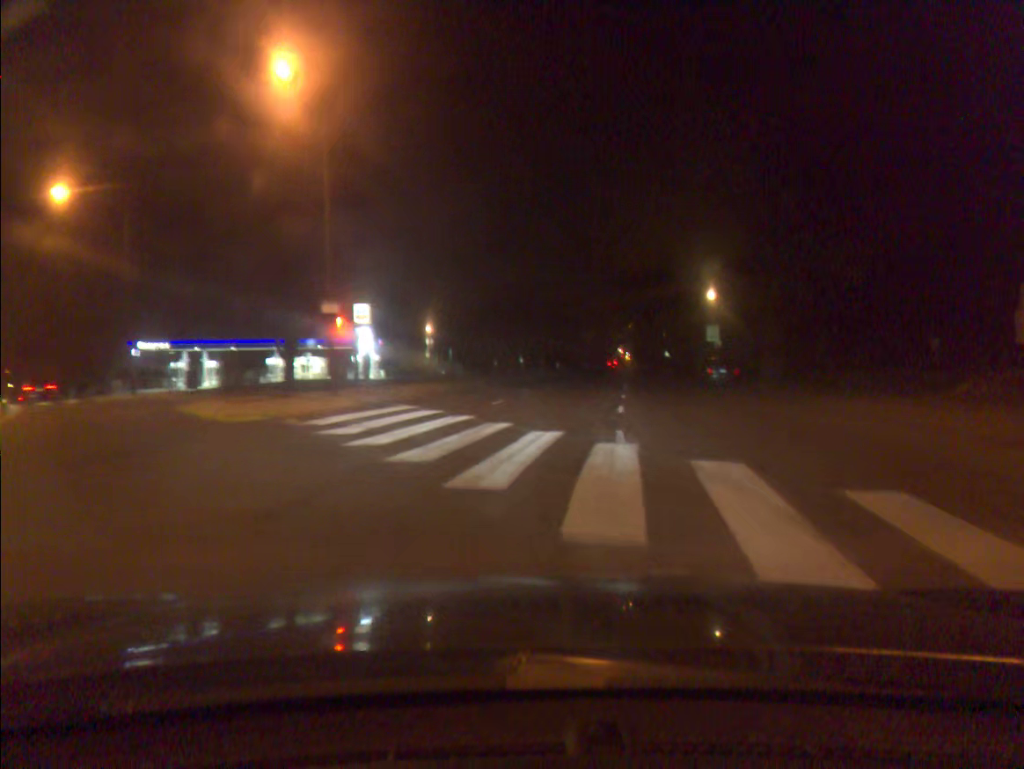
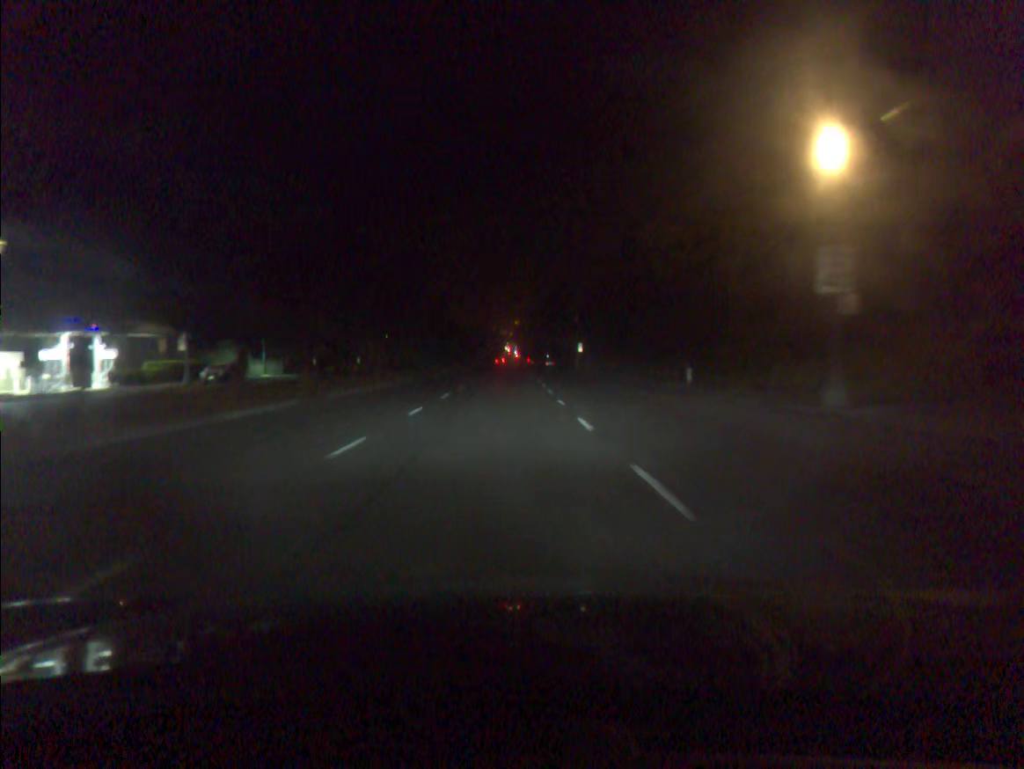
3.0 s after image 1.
(+4.0, +41.3) m; +8°
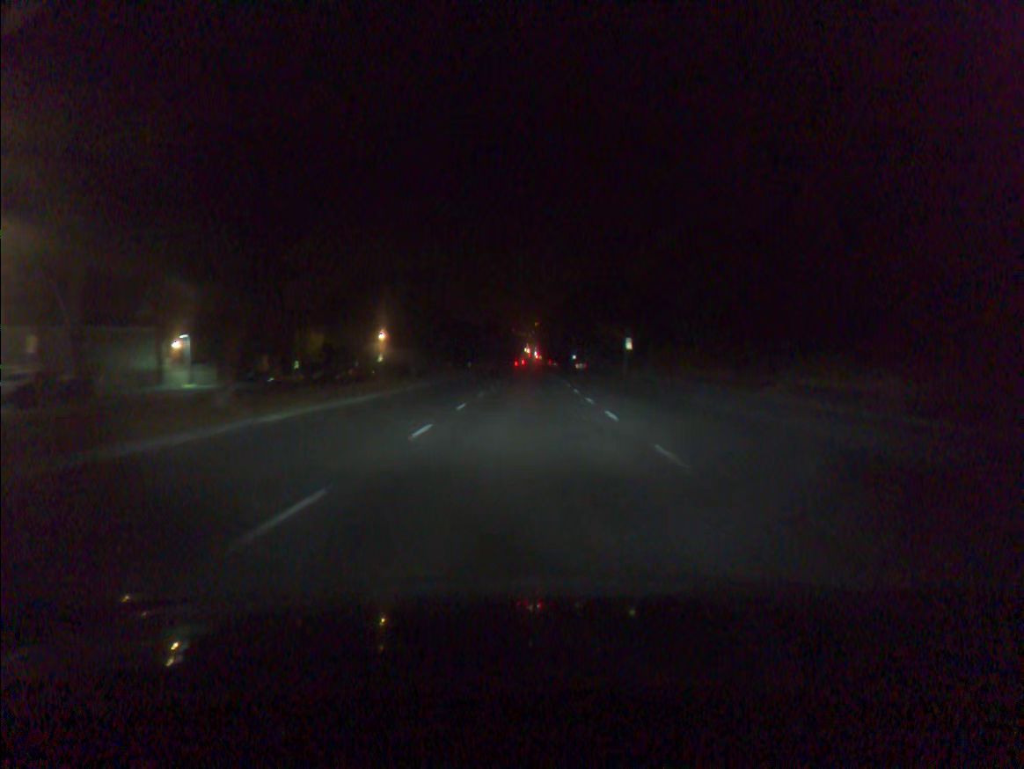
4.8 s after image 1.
(-0.5, +26.7) m; -2°
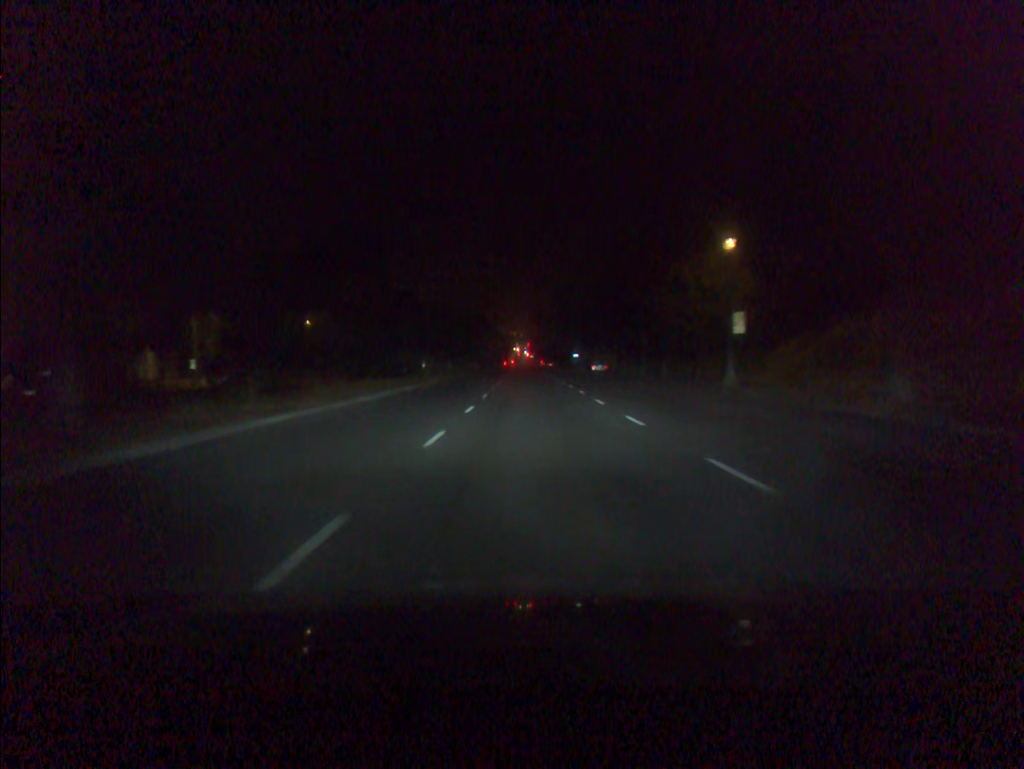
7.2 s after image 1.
(+0.2, +37.7) m; +1°
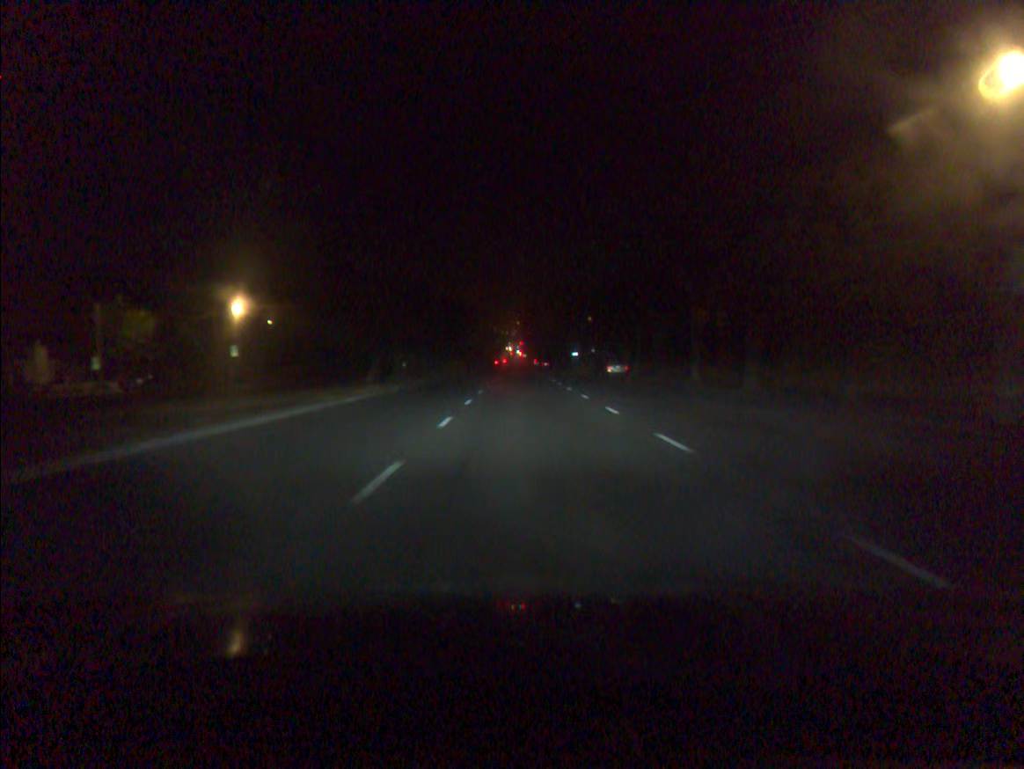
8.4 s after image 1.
(+0.1, +19.3) m; +1°
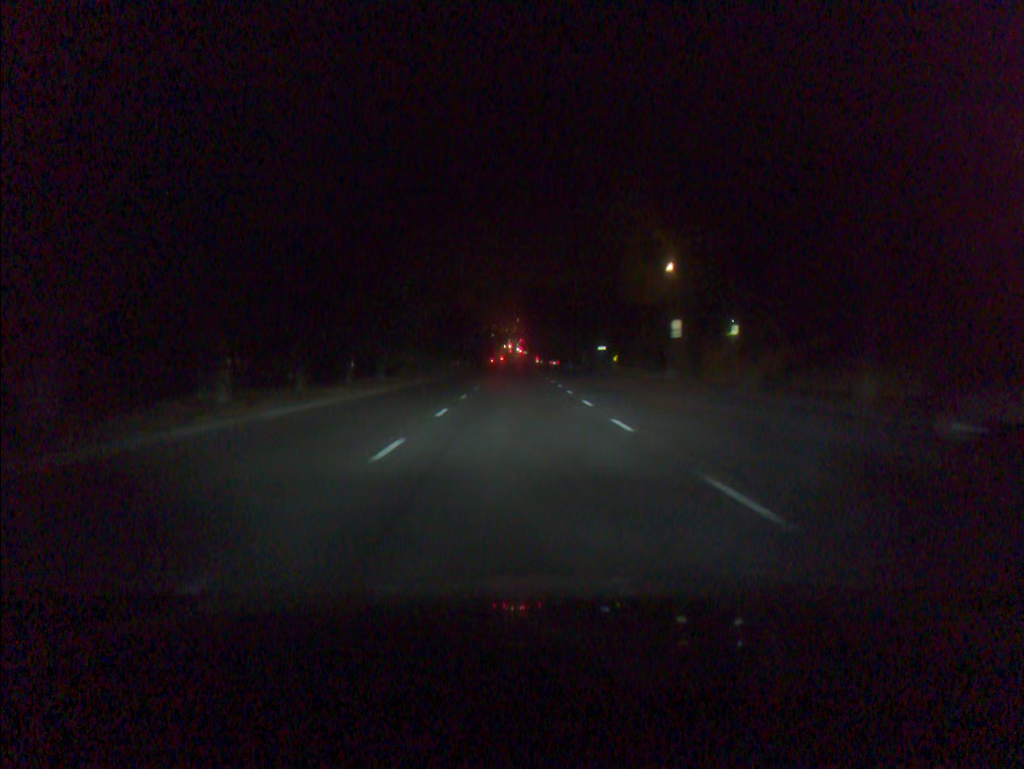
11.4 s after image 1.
(+0.1, +49.1) m; 0°
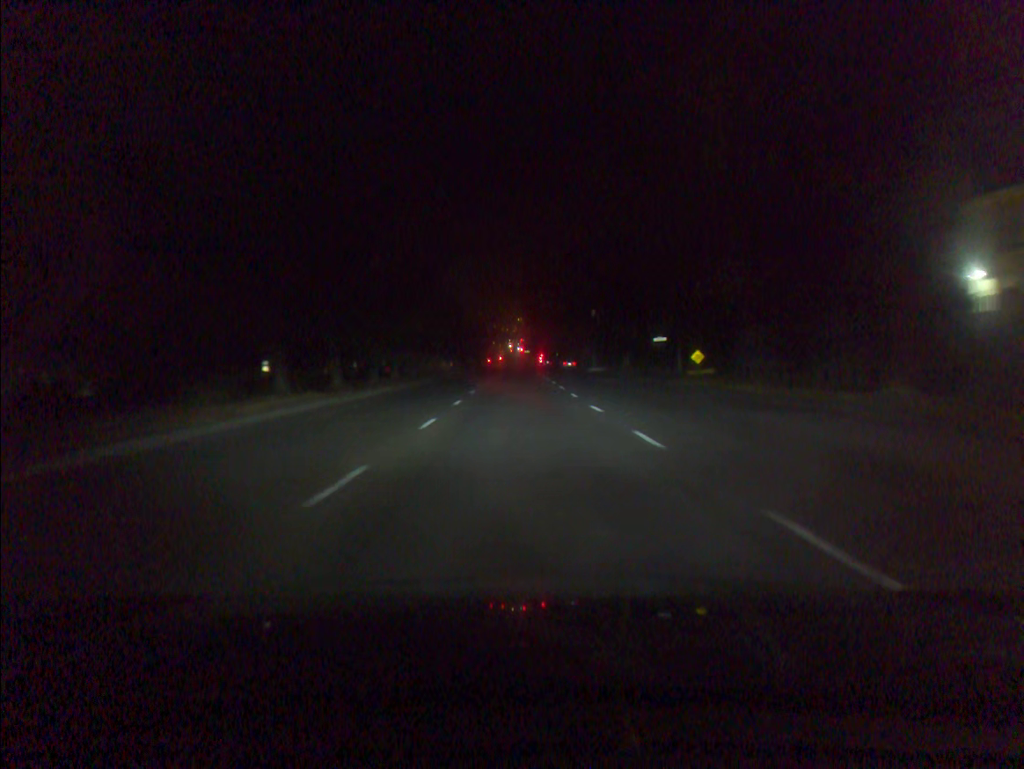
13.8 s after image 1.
(-0.1, +39.0) m; 0°
